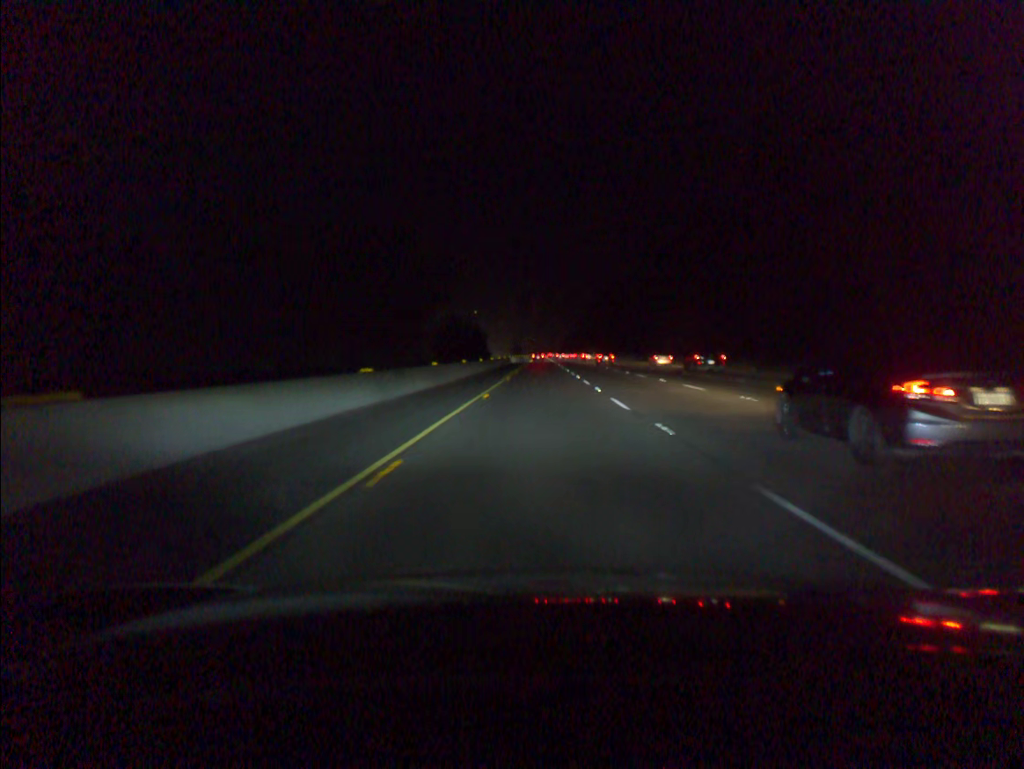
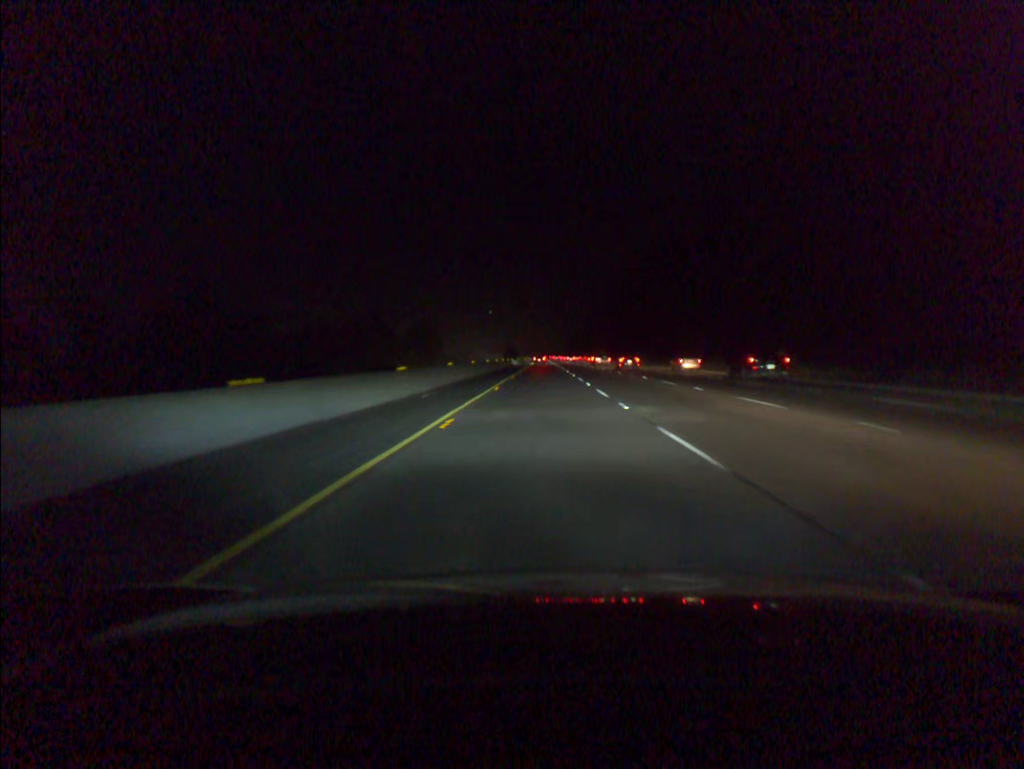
(+0.1, +81.8) m; 0°
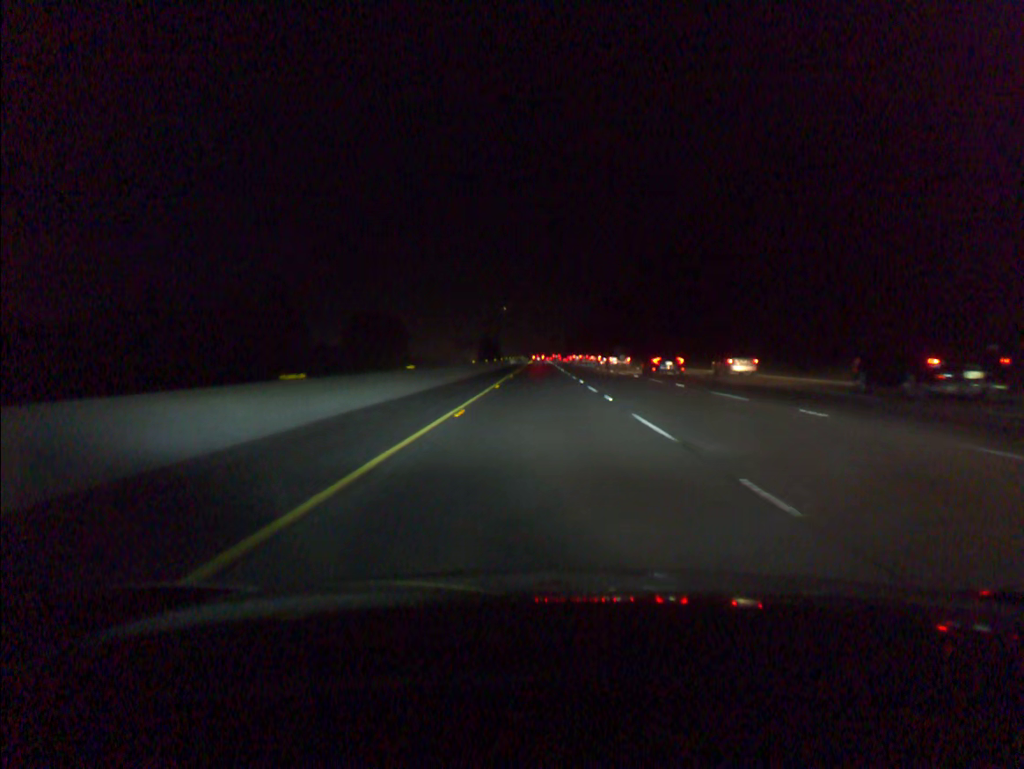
(+0.3, +99.7) m; 0°
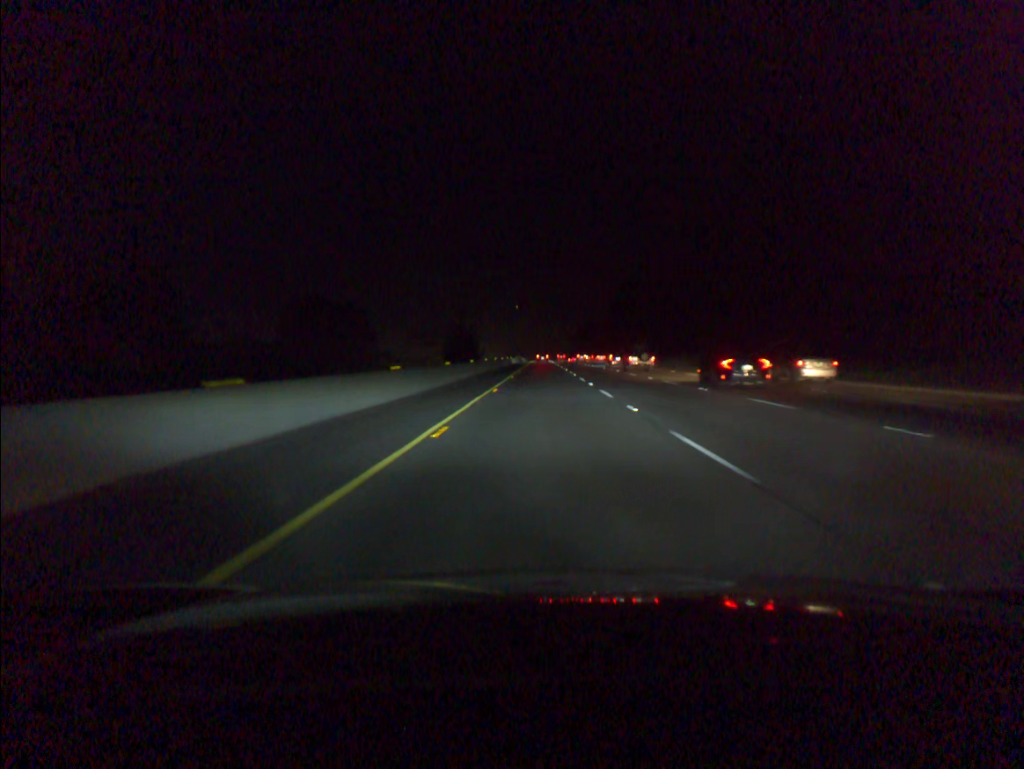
(-0.1, +62.1) m; 0°
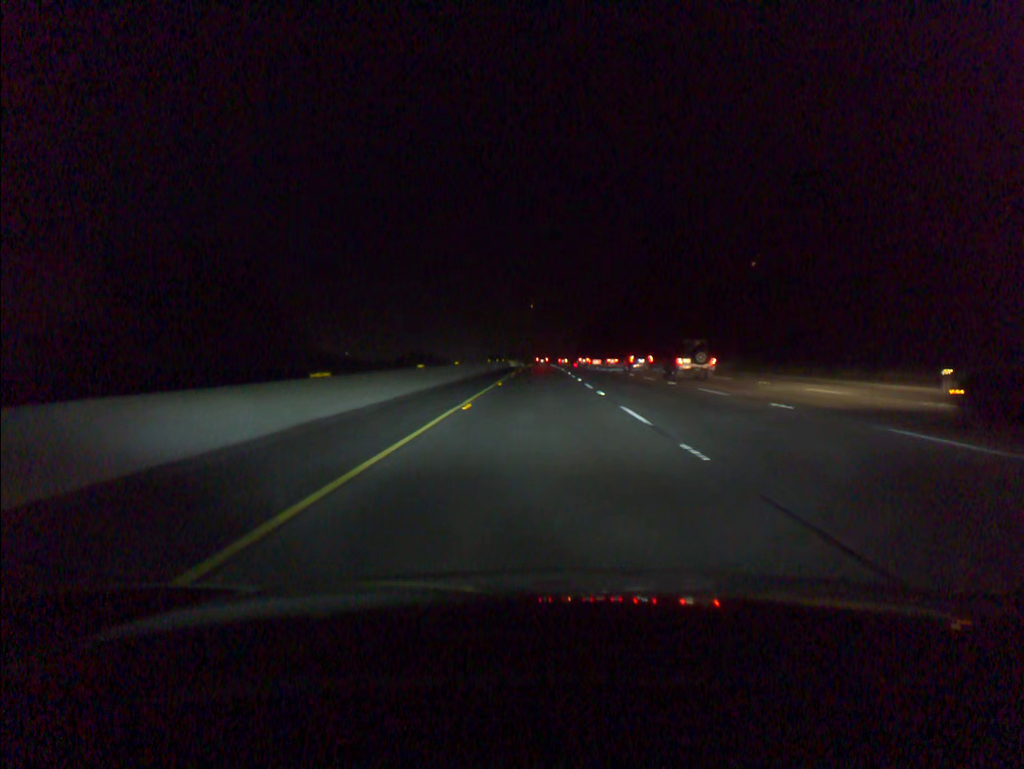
(+0.2, +81.8) m; 0°
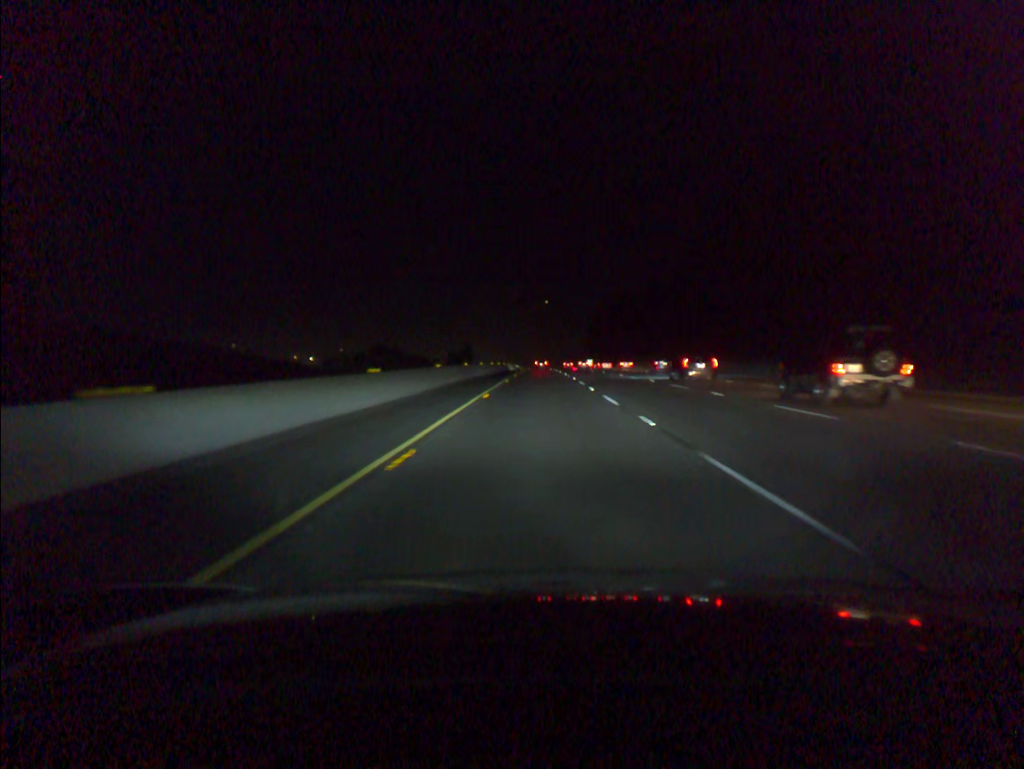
(-0.1, +81.8) m; 0°
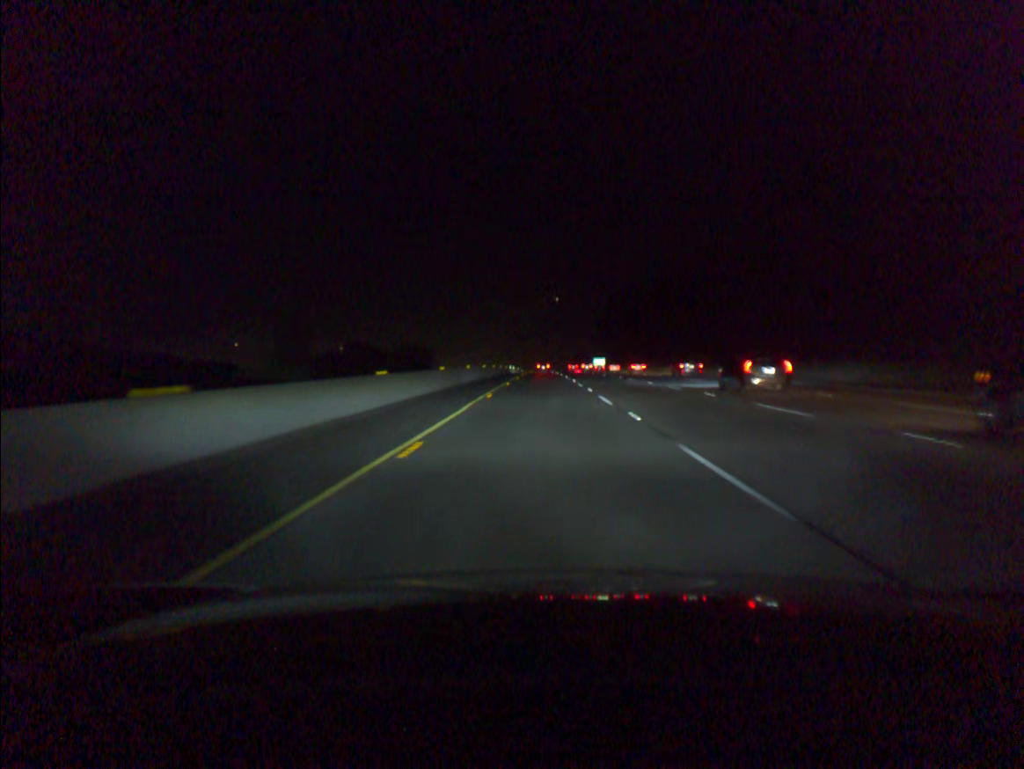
(0.0, +42.6) m; 0°
